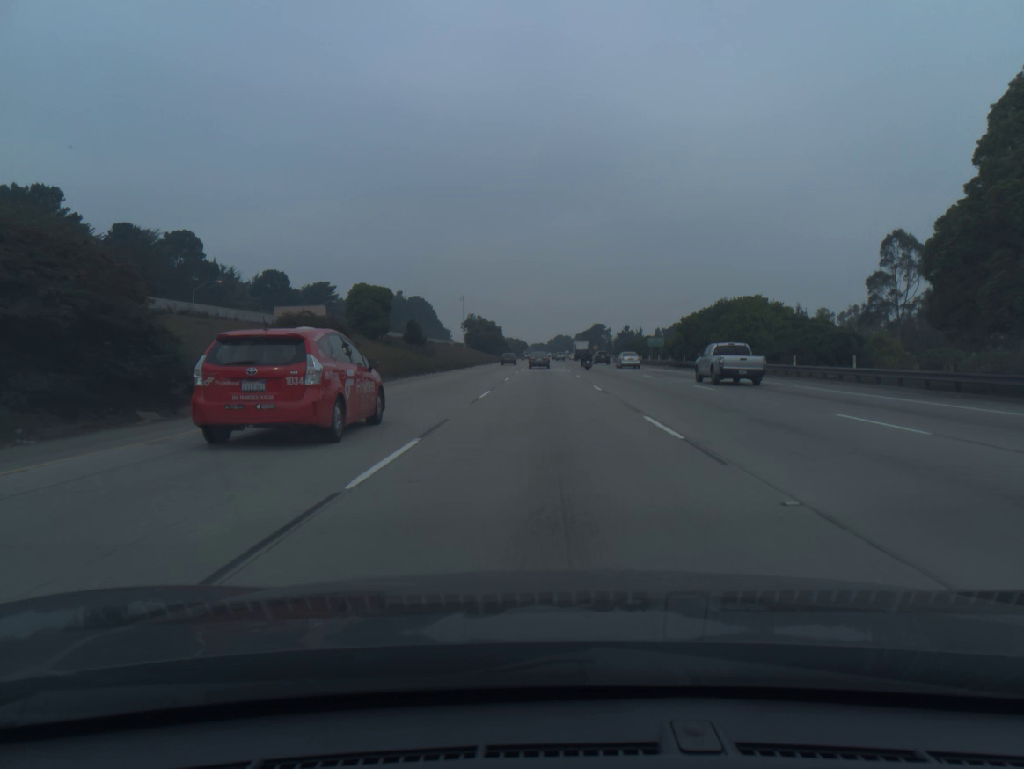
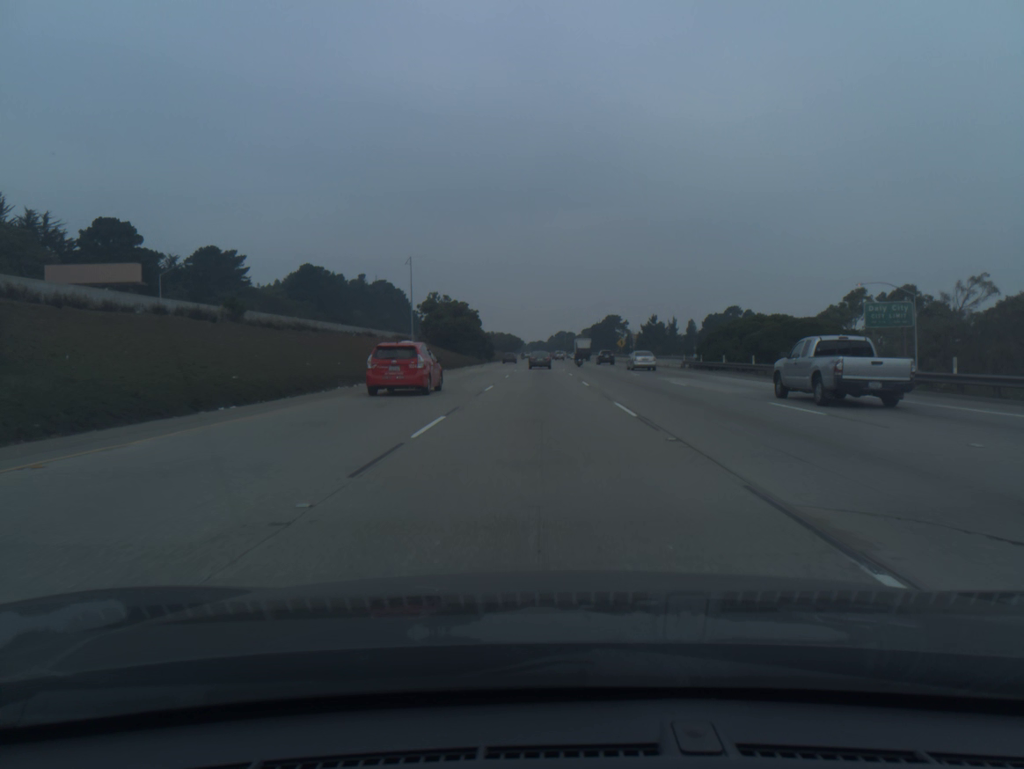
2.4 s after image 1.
(+0.2, +68.9) m; 0°
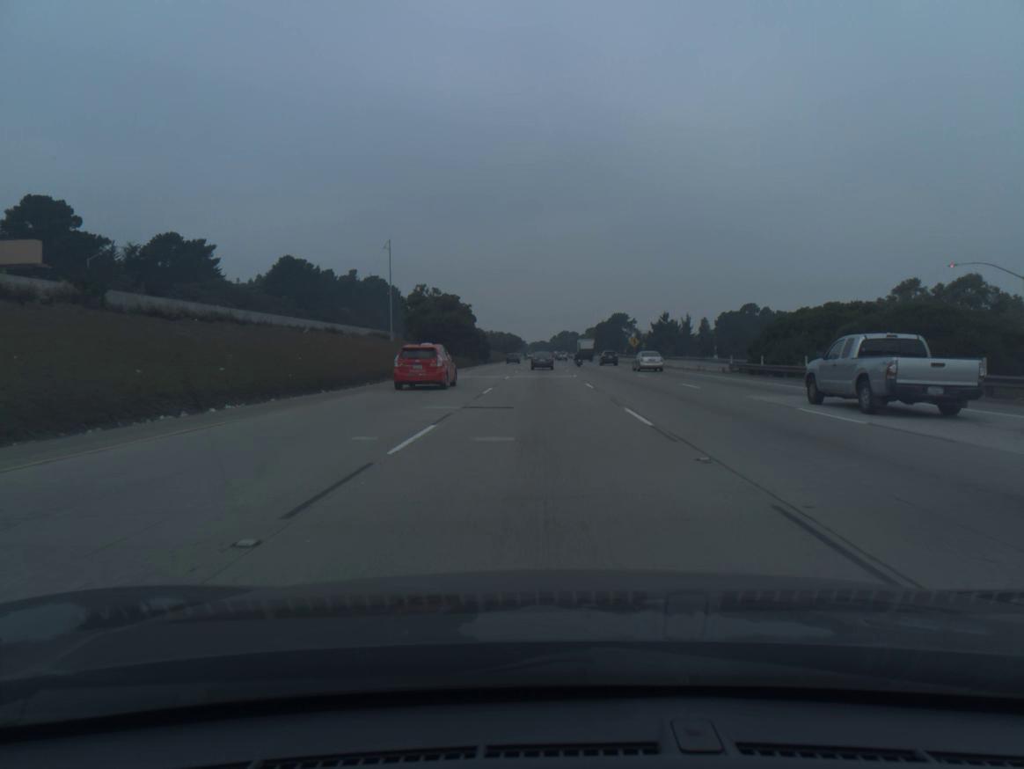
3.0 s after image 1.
(0.0, +16.7) m; 0°
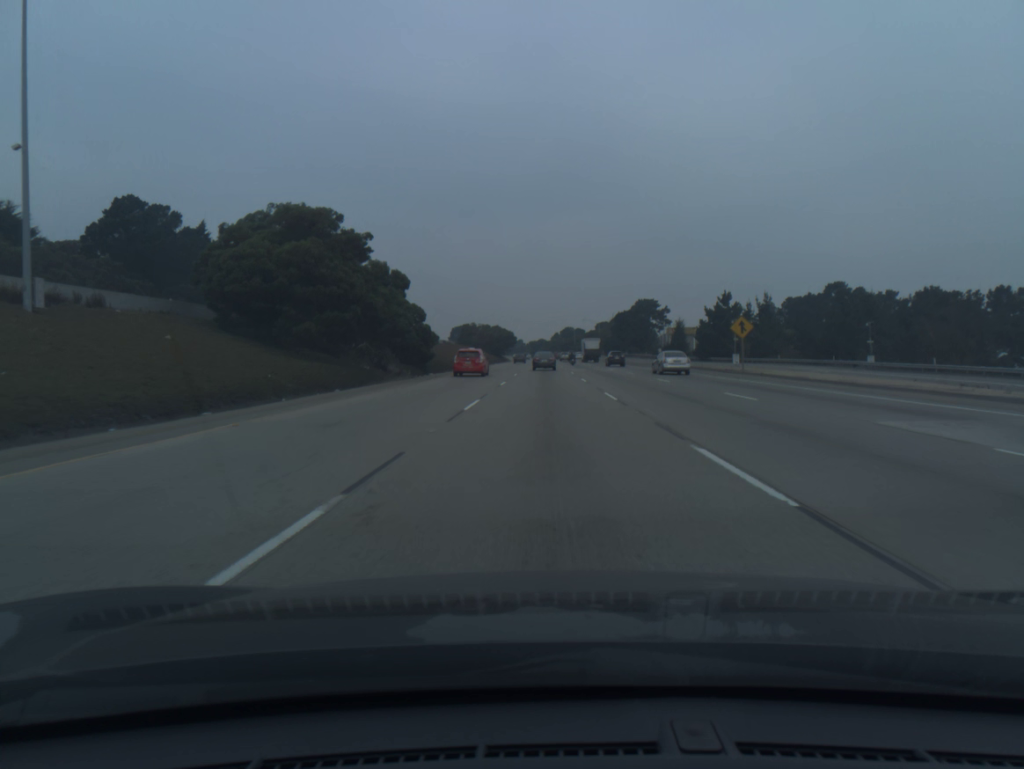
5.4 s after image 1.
(-0.1, +65.4) m; 0°
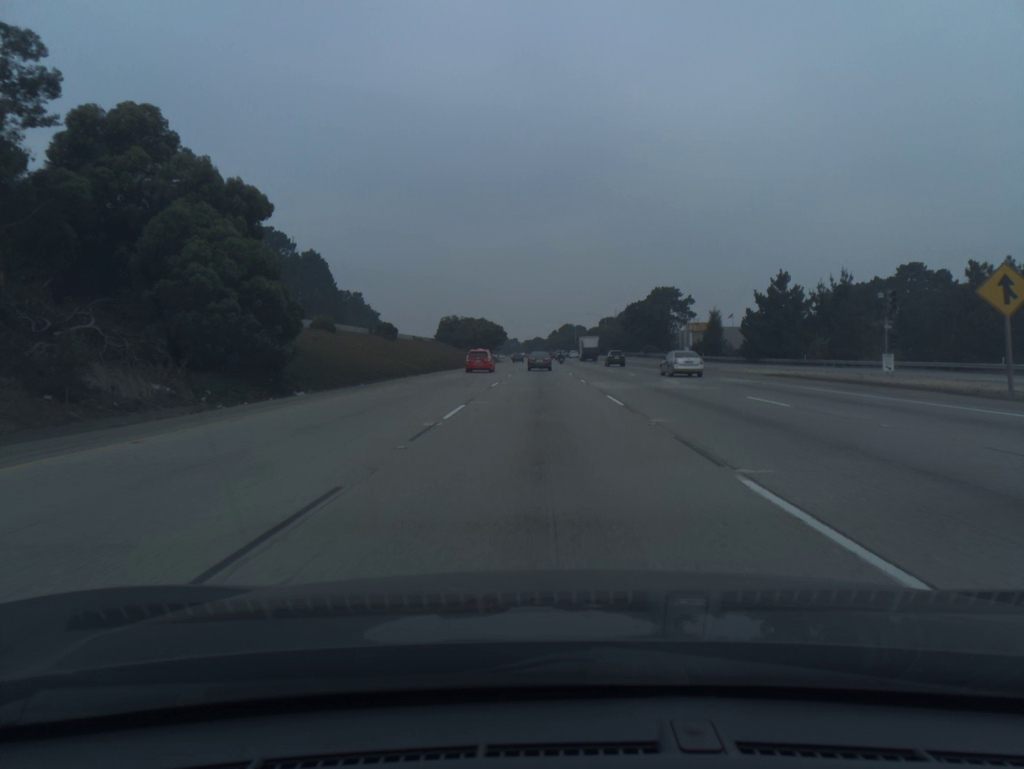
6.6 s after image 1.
(+0.1, +32.1) m; 0°
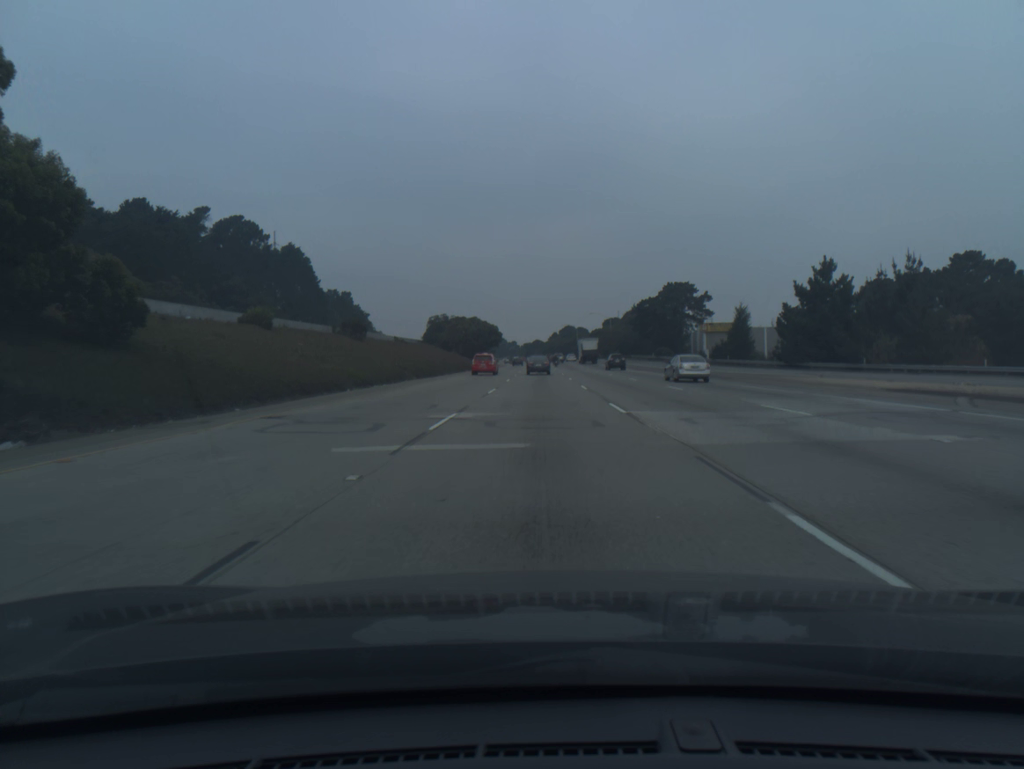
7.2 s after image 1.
(0.0, +16.0) m; 0°
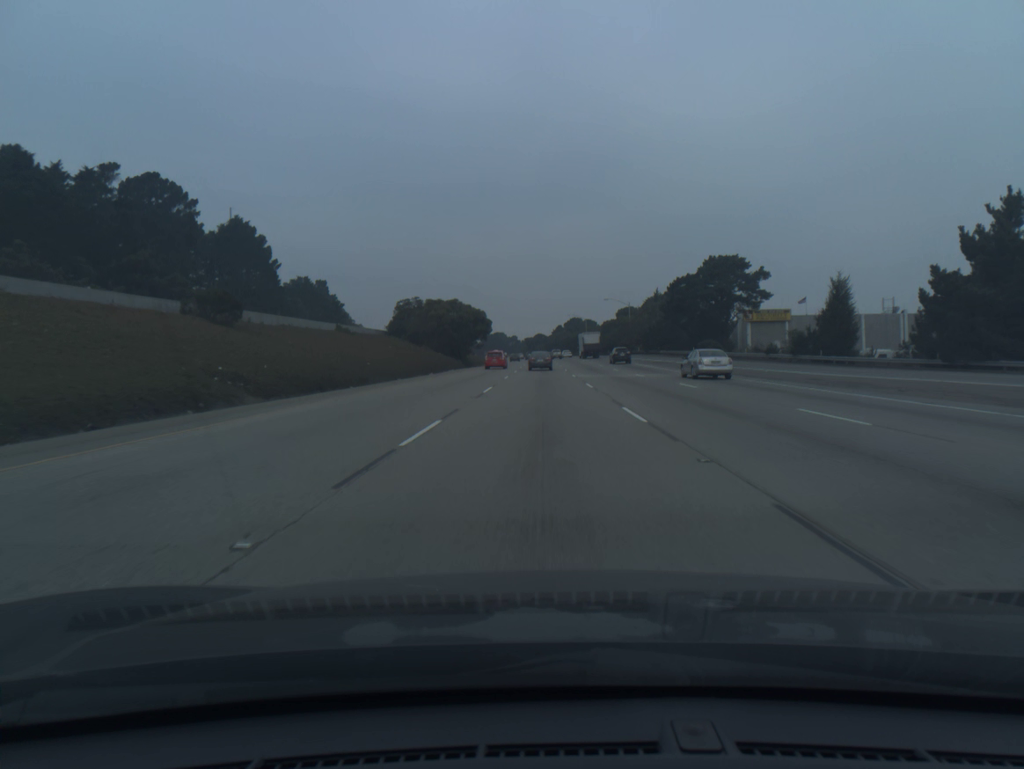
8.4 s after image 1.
(0.0, +32.0) m; 0°
